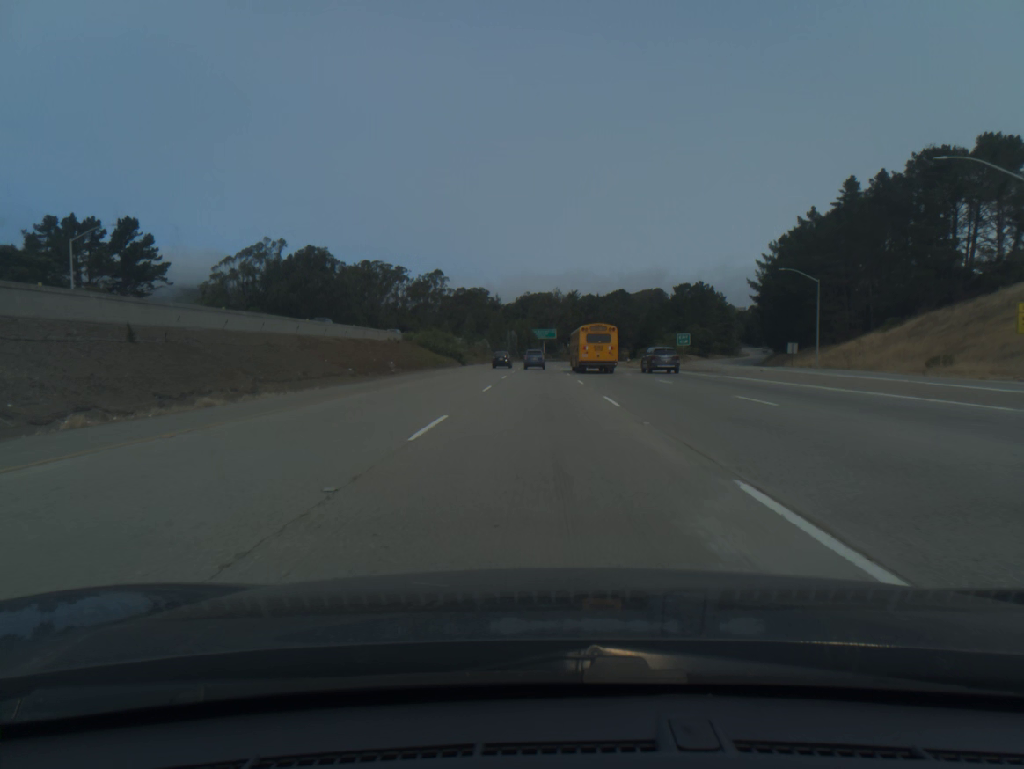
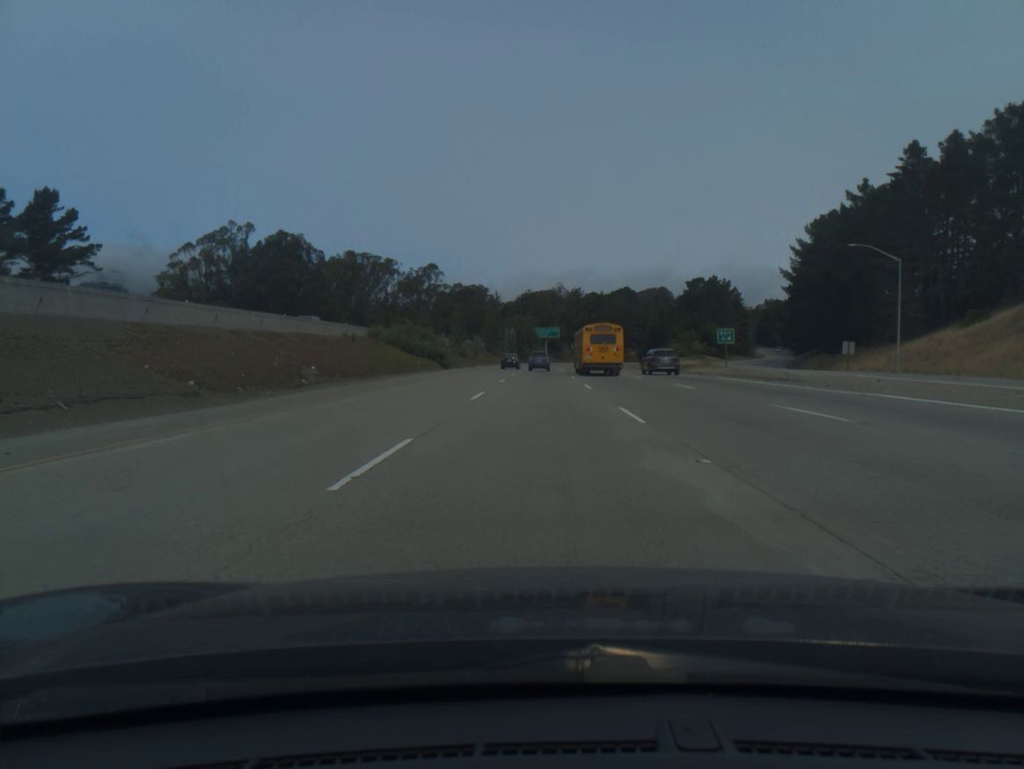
(0.0, +18.7) m; 0°
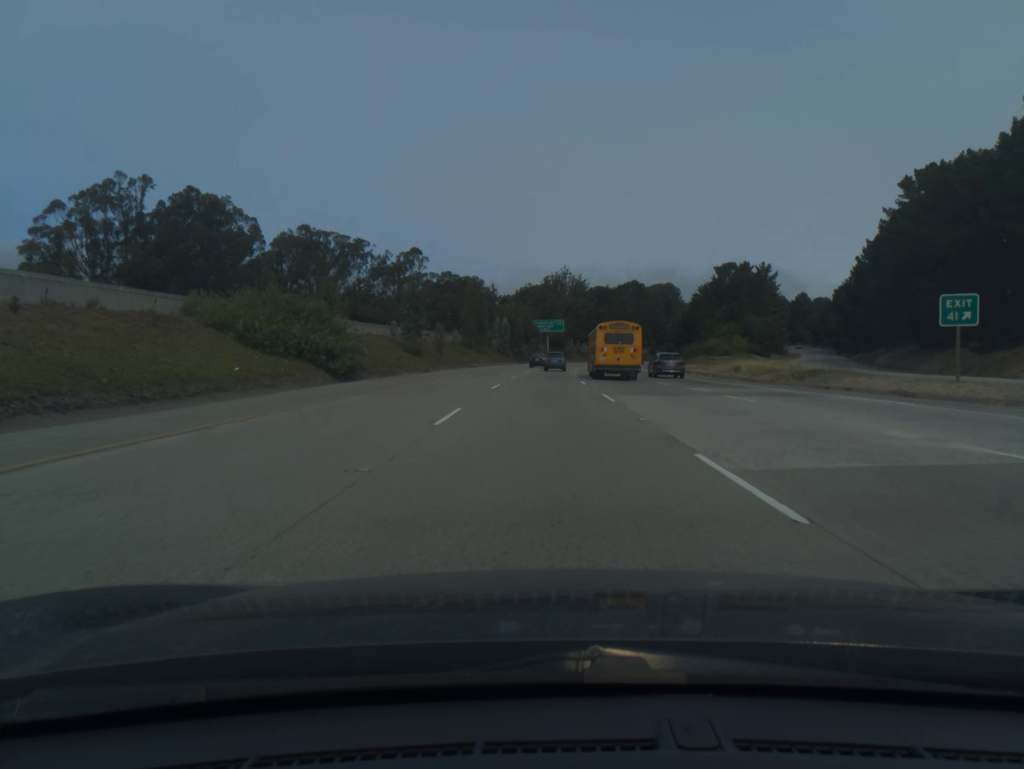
(0.0, +37.4) m; 0°
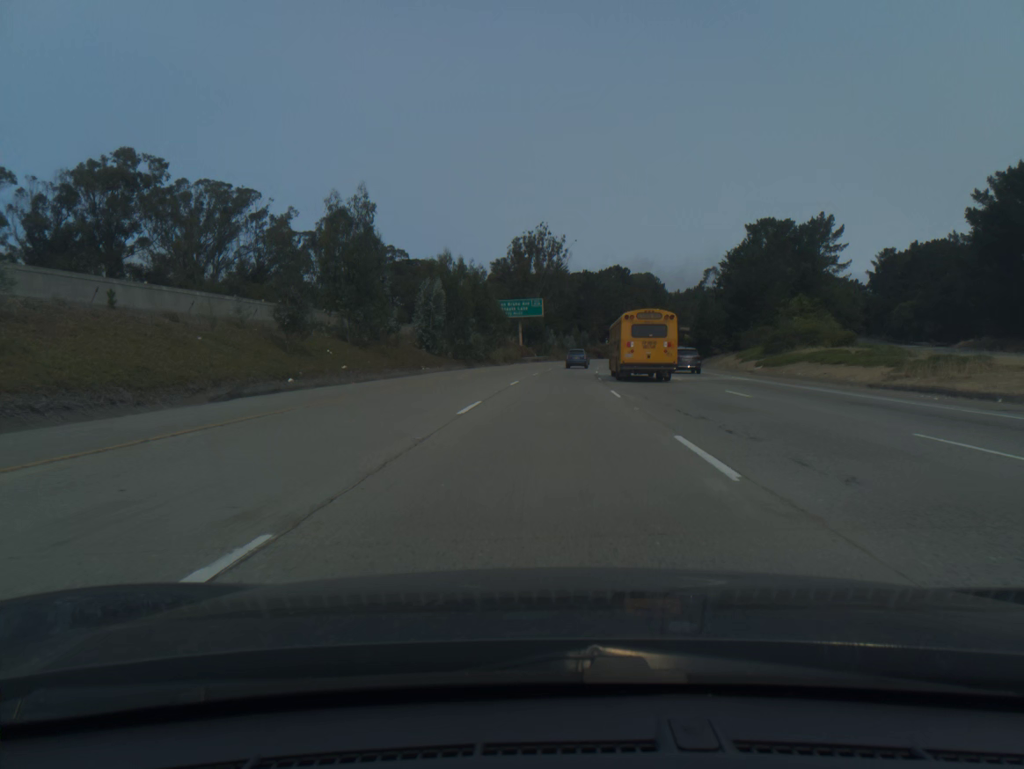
(+0.7, +56.3) m; +2°
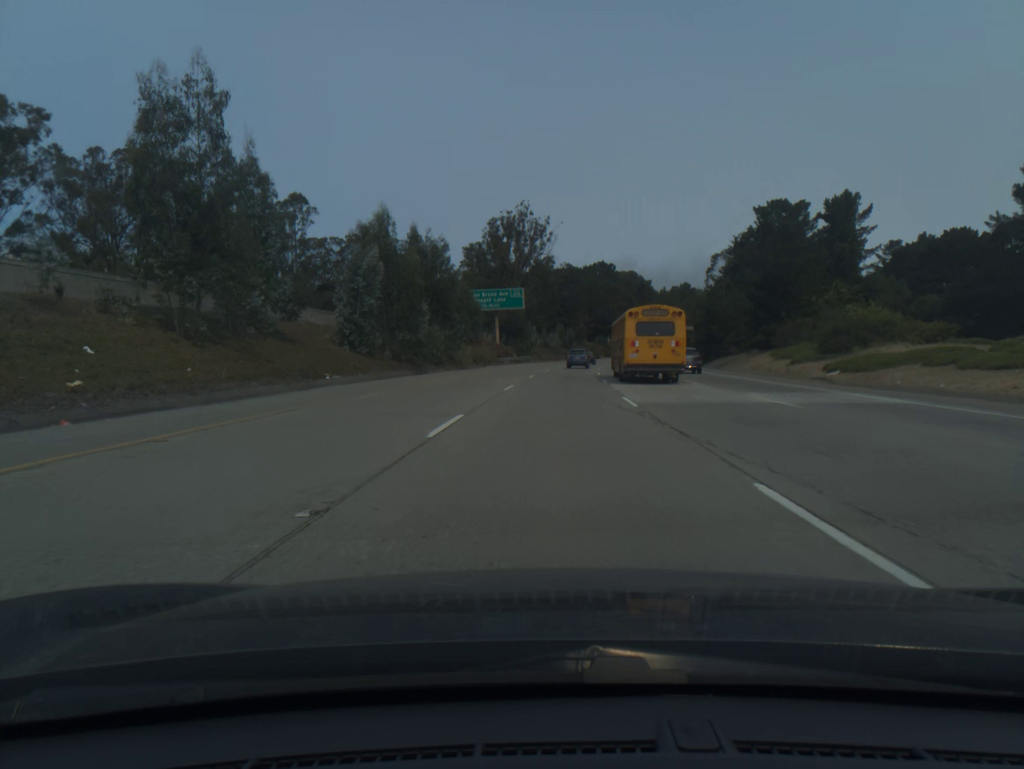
(+0.2, +18.8) m; +1°
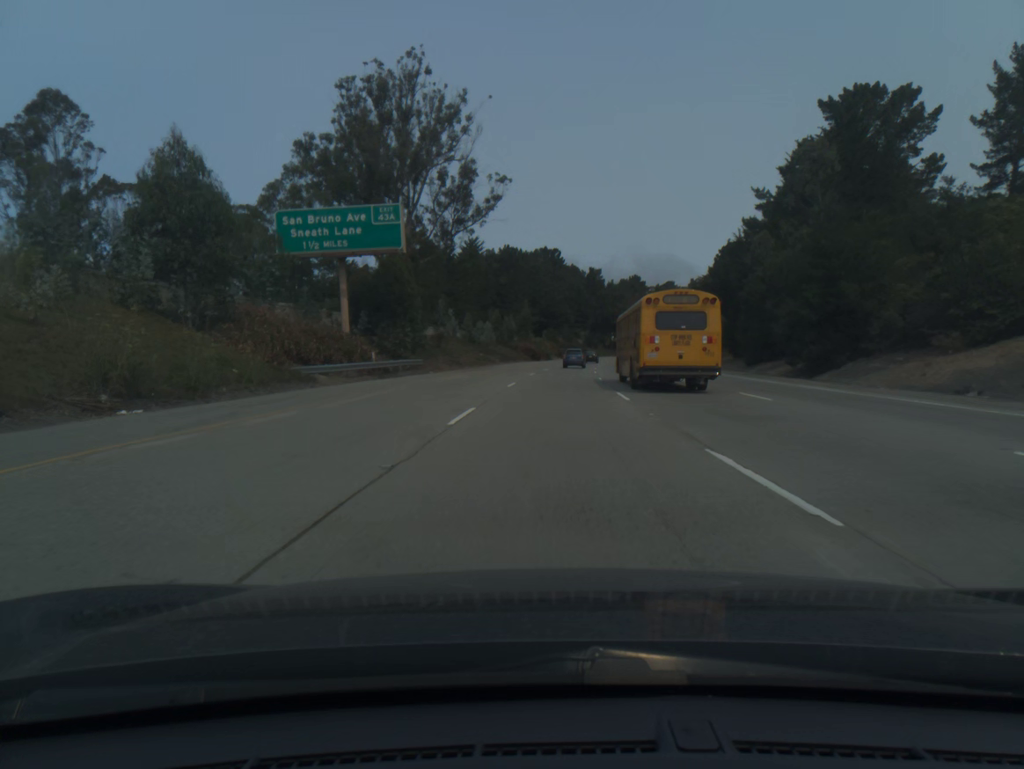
(+2.1, +56.5) m; +4°
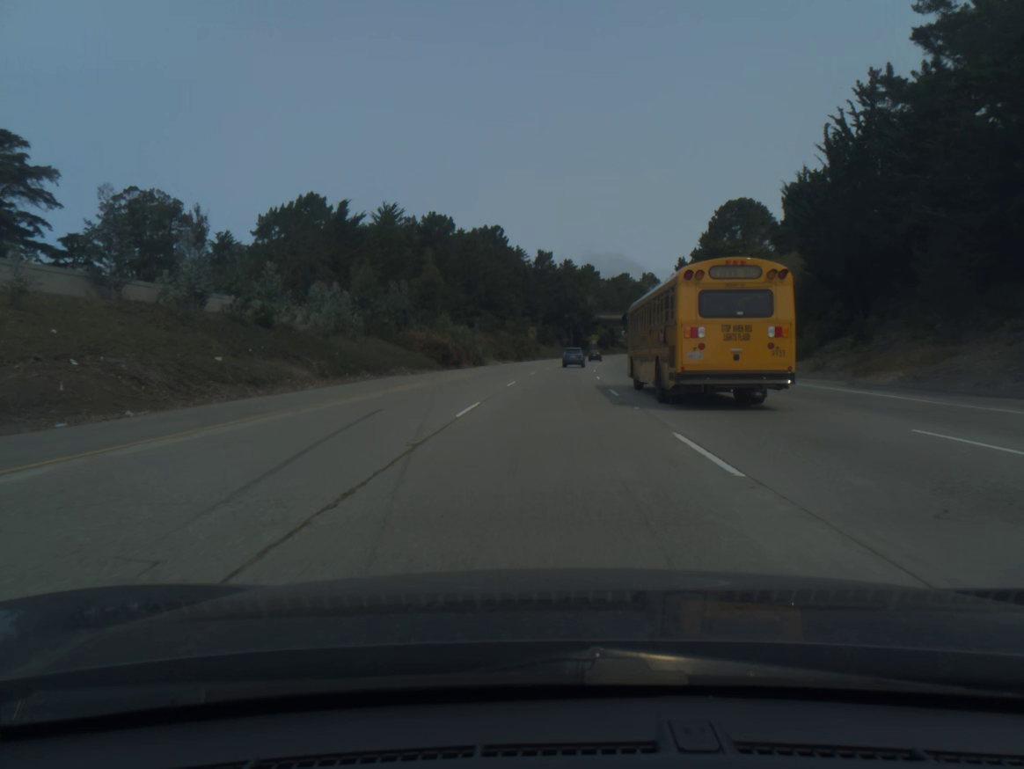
(+2.0, +56.7) m; +4°
